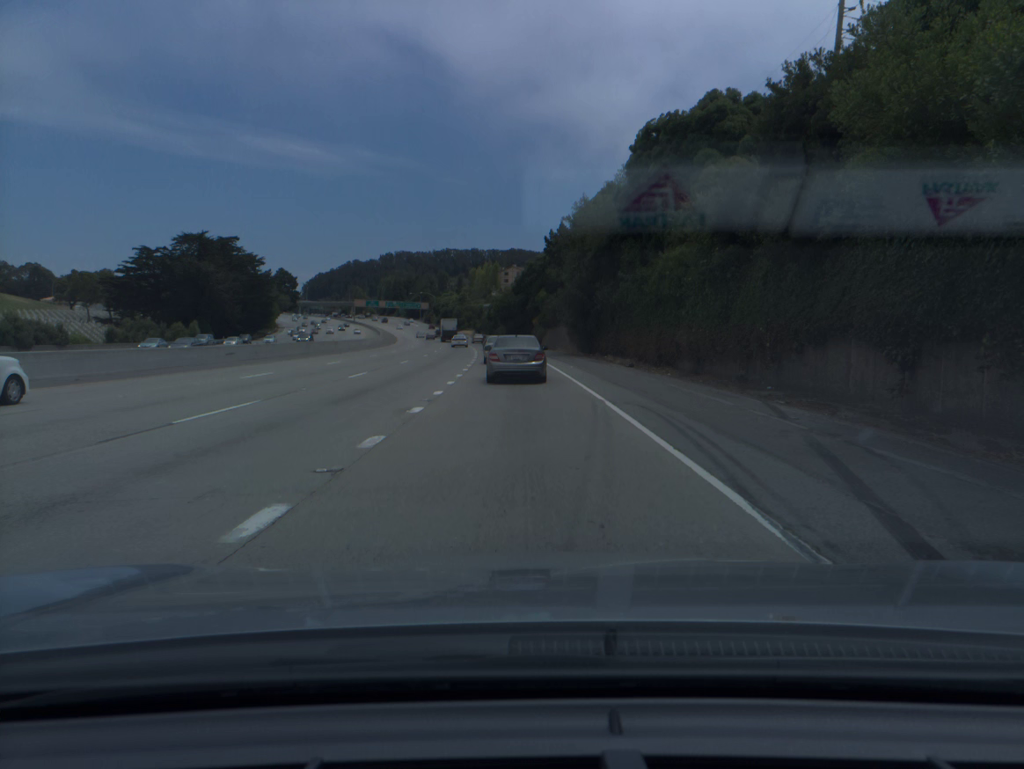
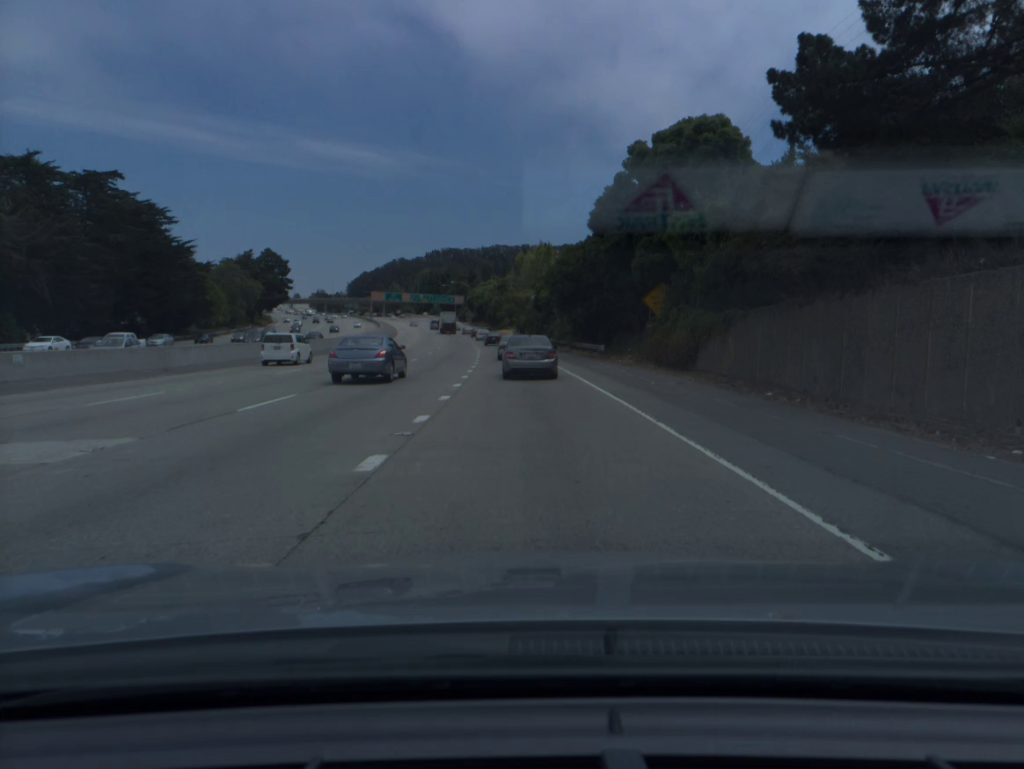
(-2.4, +69.1) m; -4°
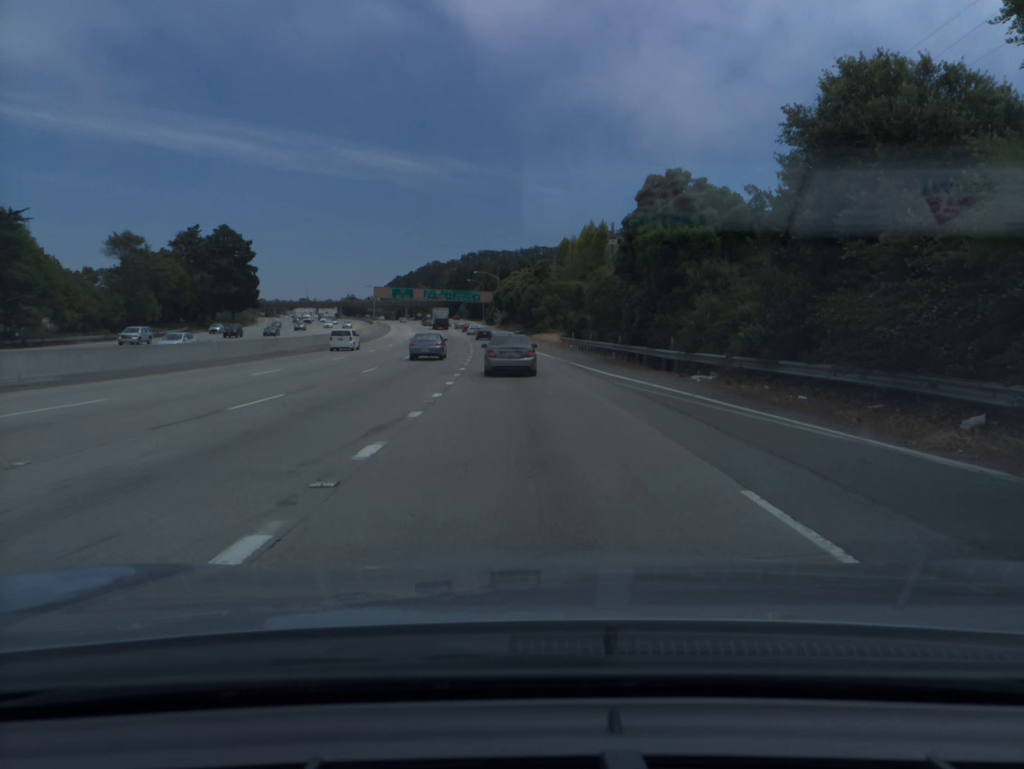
(-1.3, +57.4) m; -3°
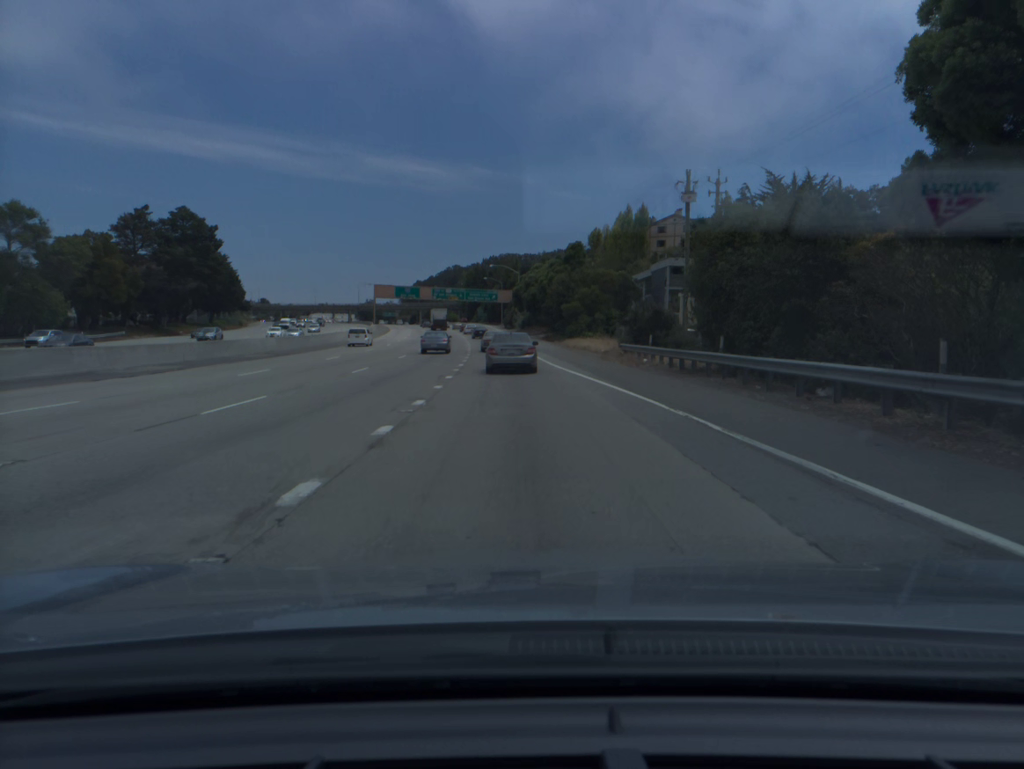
(-0.4, +29.6) m; -2°
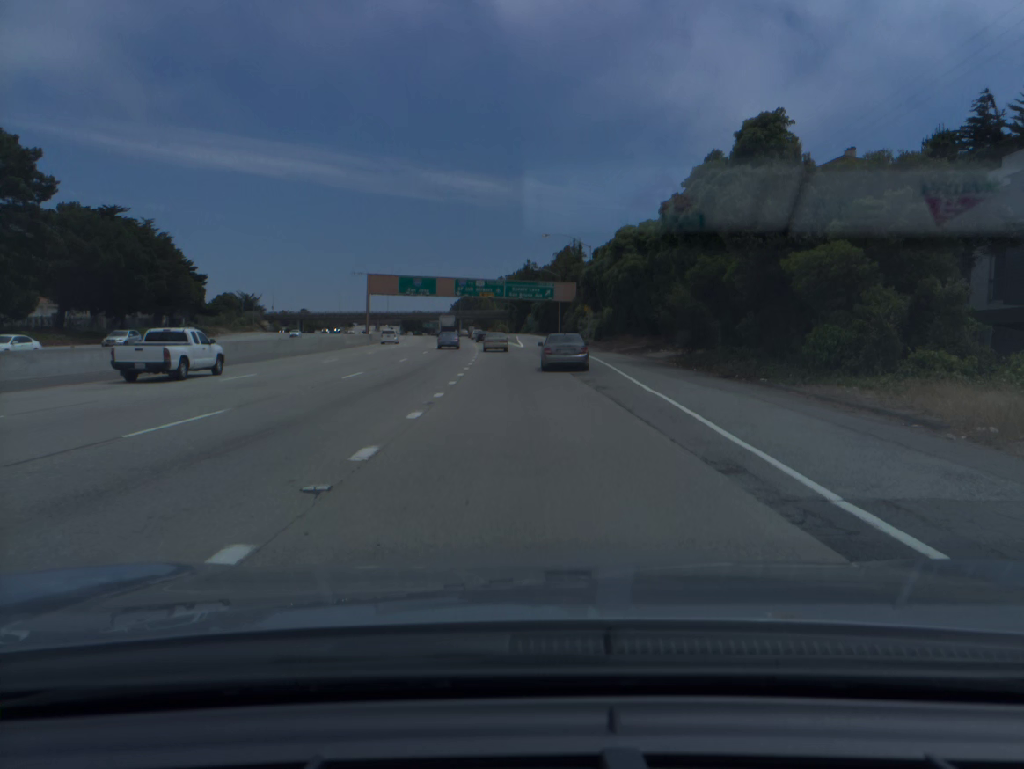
(-2.2, +60.5) m; -4°
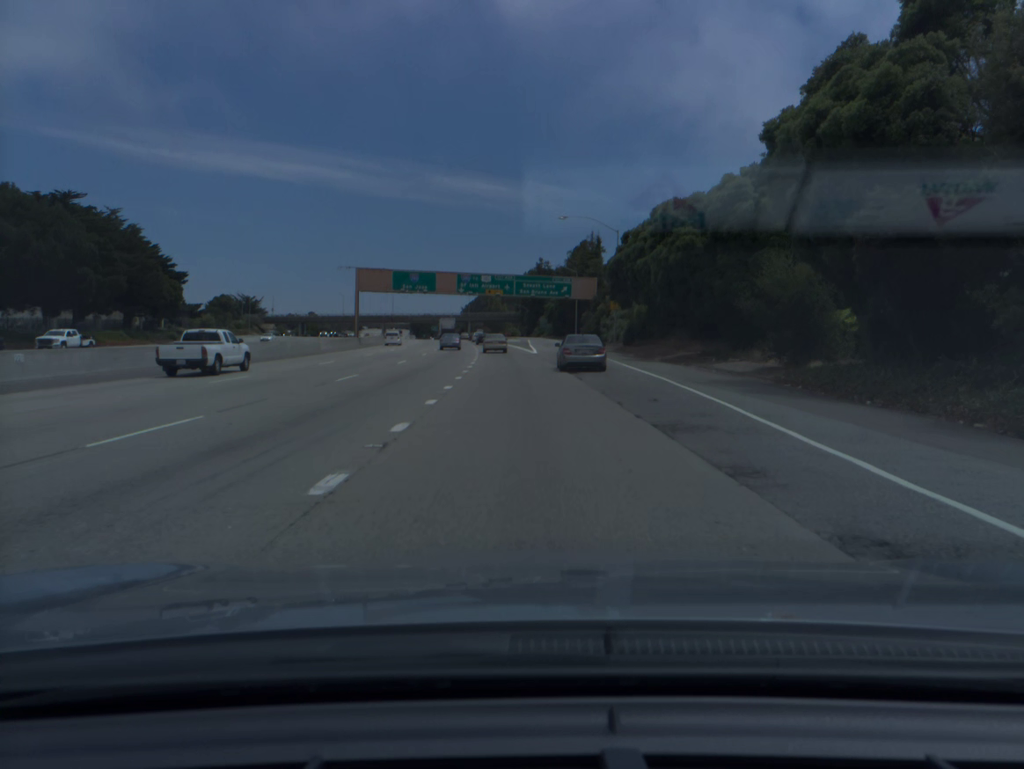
(-0.1, +15.4) m; -1°
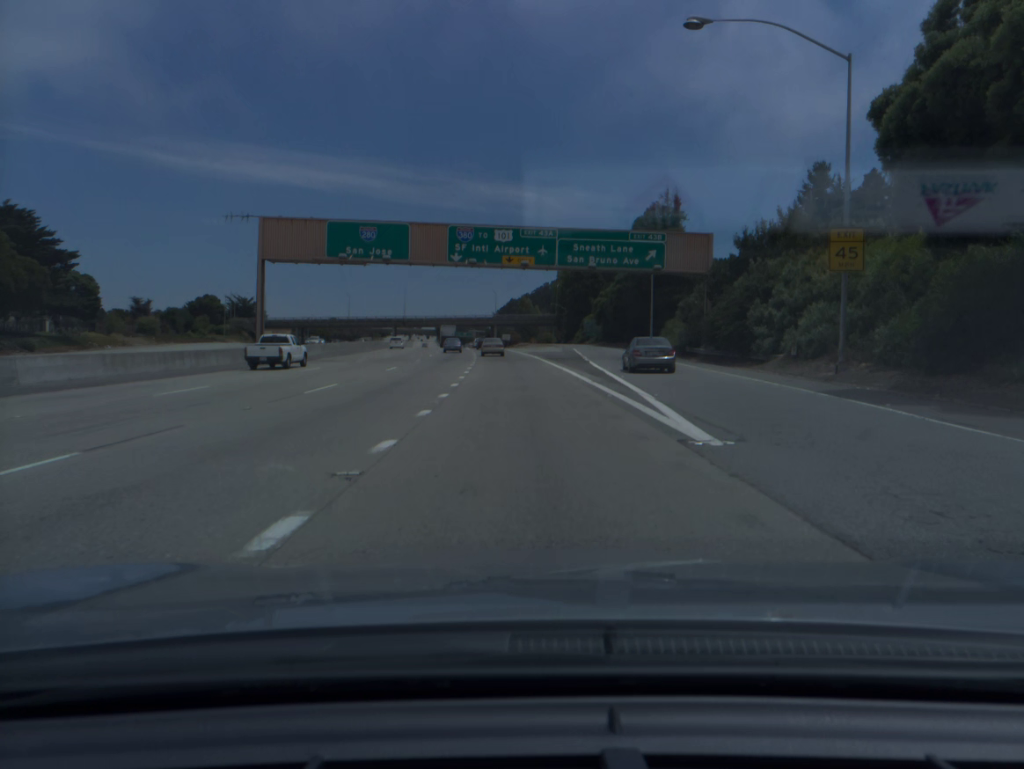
(-1.0, +46.8) m; -2°
